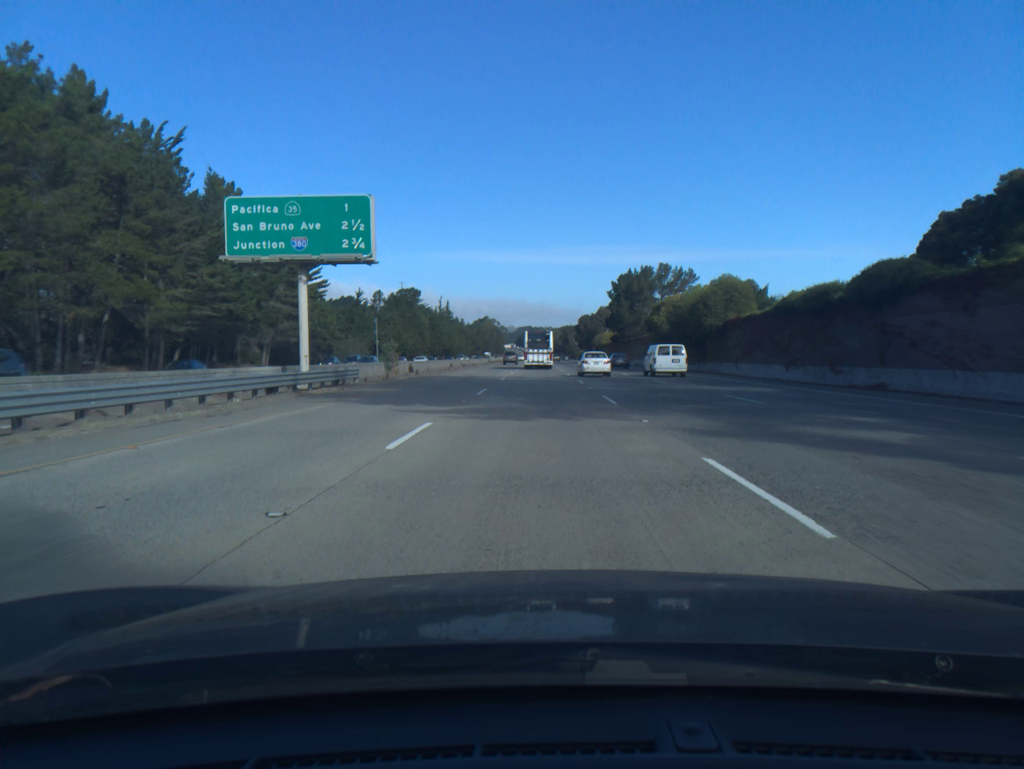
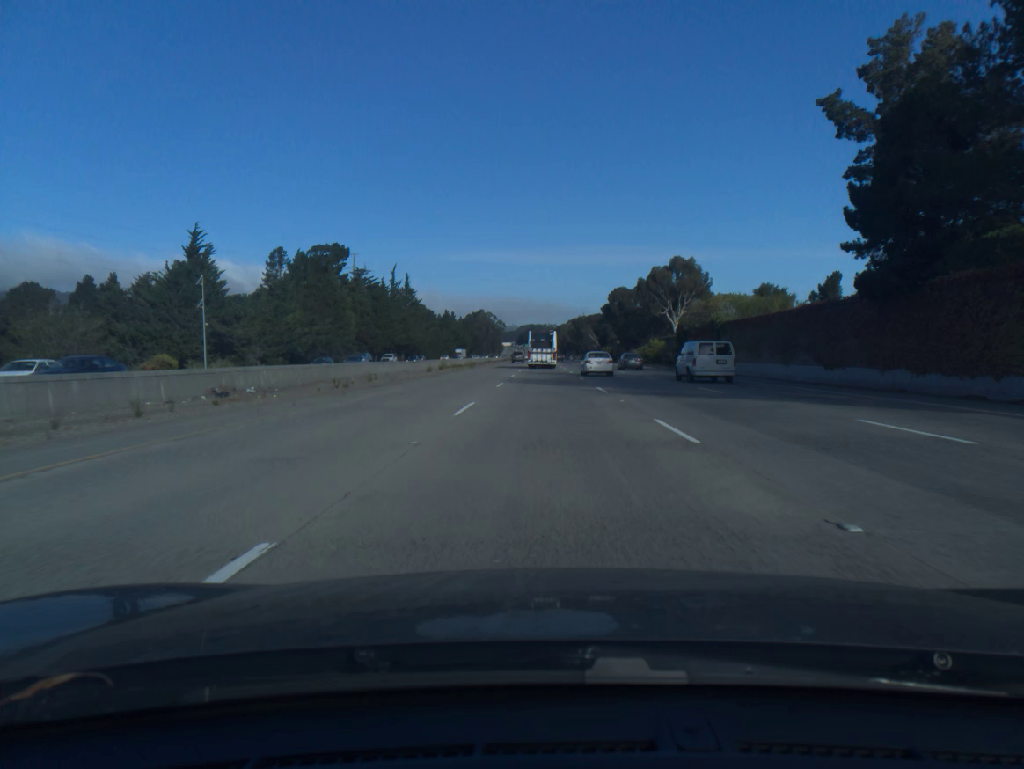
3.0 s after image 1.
(-0.5, +96.9) m; 0°
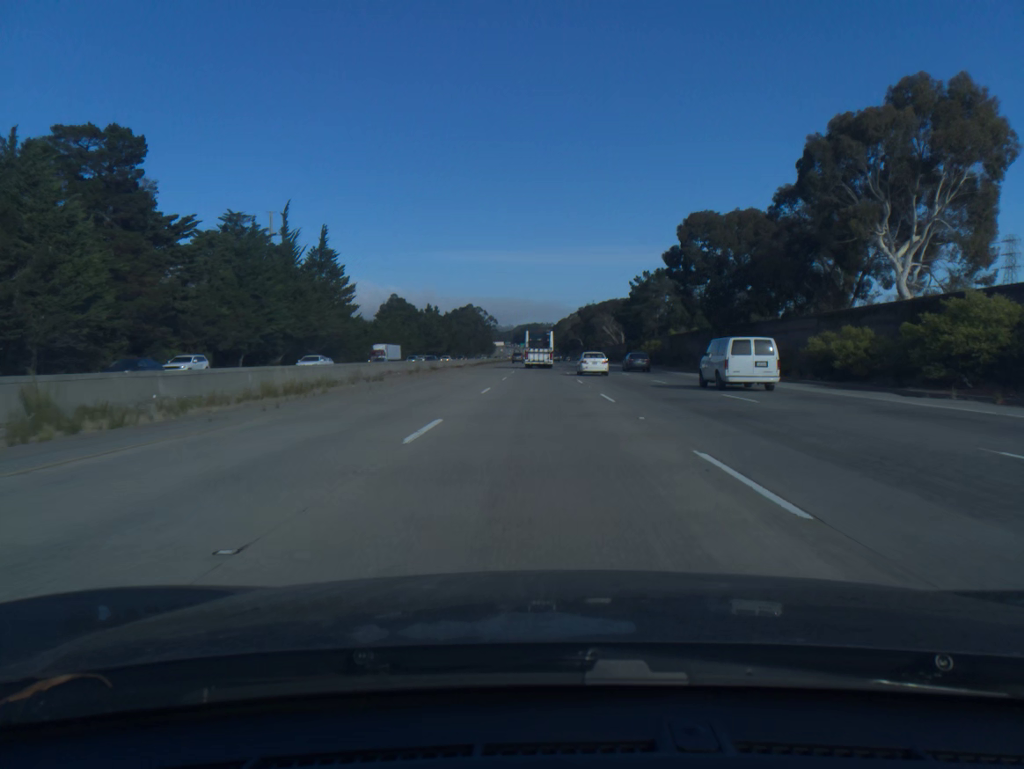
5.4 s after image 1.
(+0.2, +77.8) m; 0°
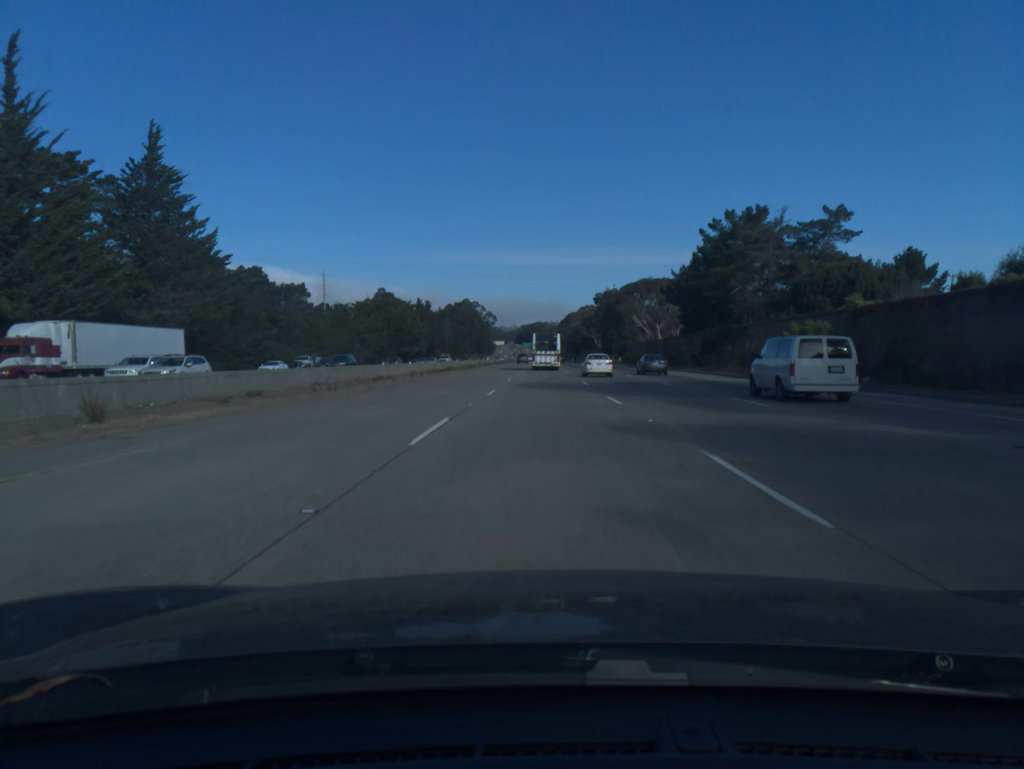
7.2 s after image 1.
(-0.2, +58.5) m; 0°
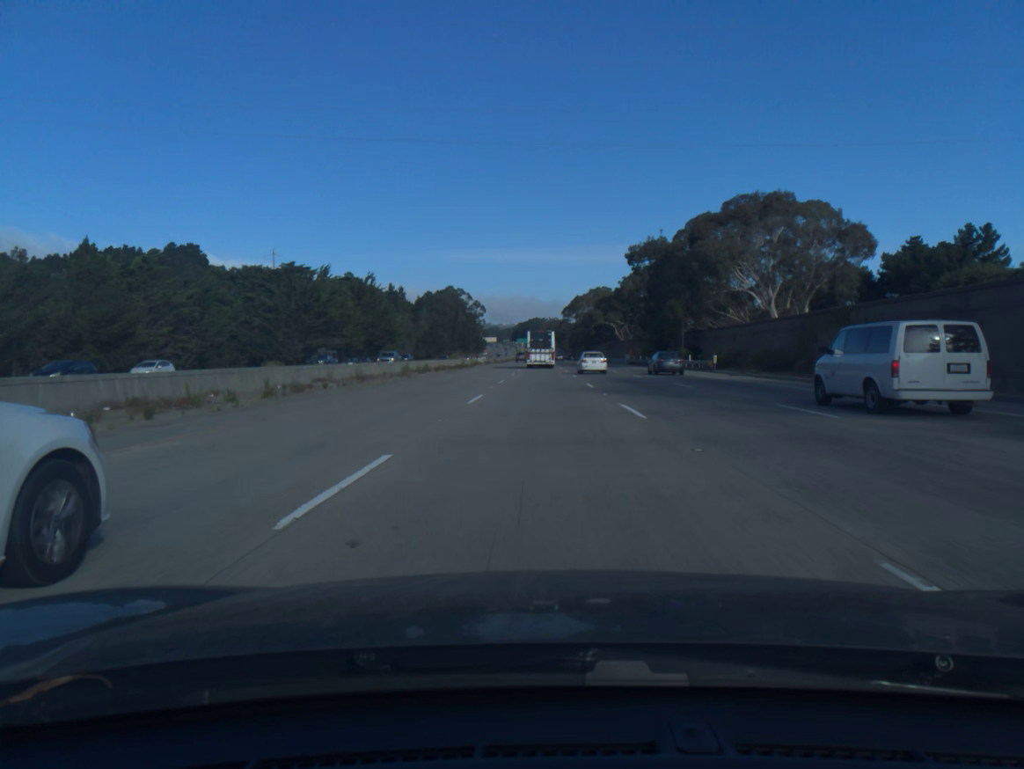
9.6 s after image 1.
(+0.4, +78.3) m; 0°
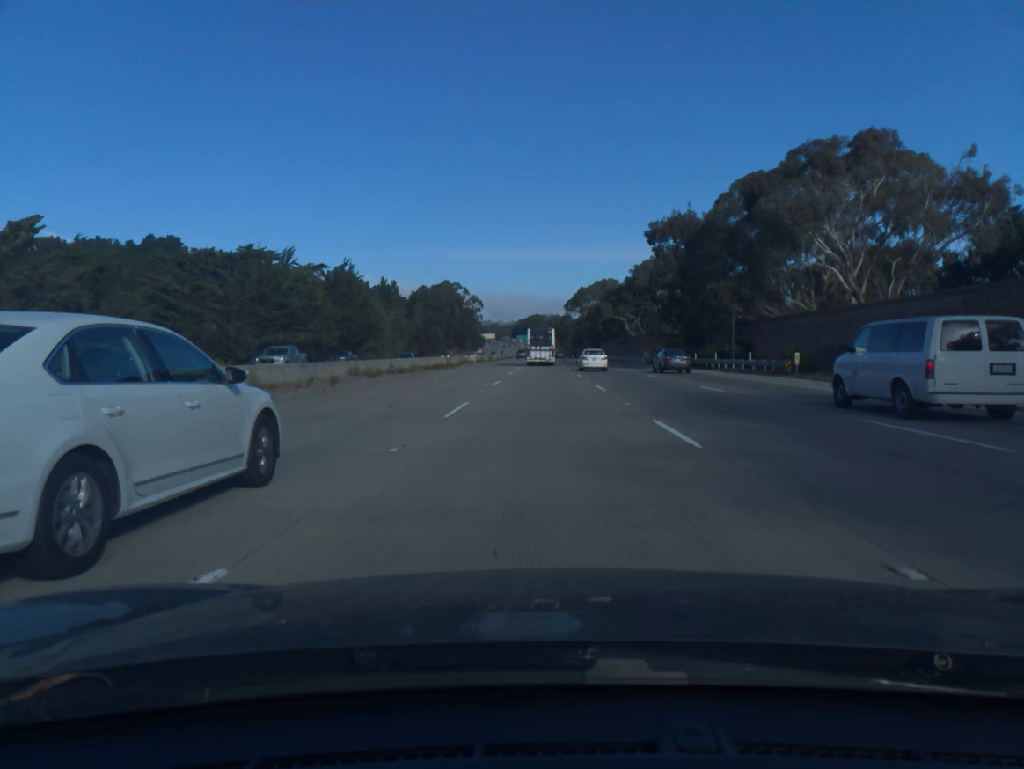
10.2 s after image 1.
(0.0, +19.6) m; 0°
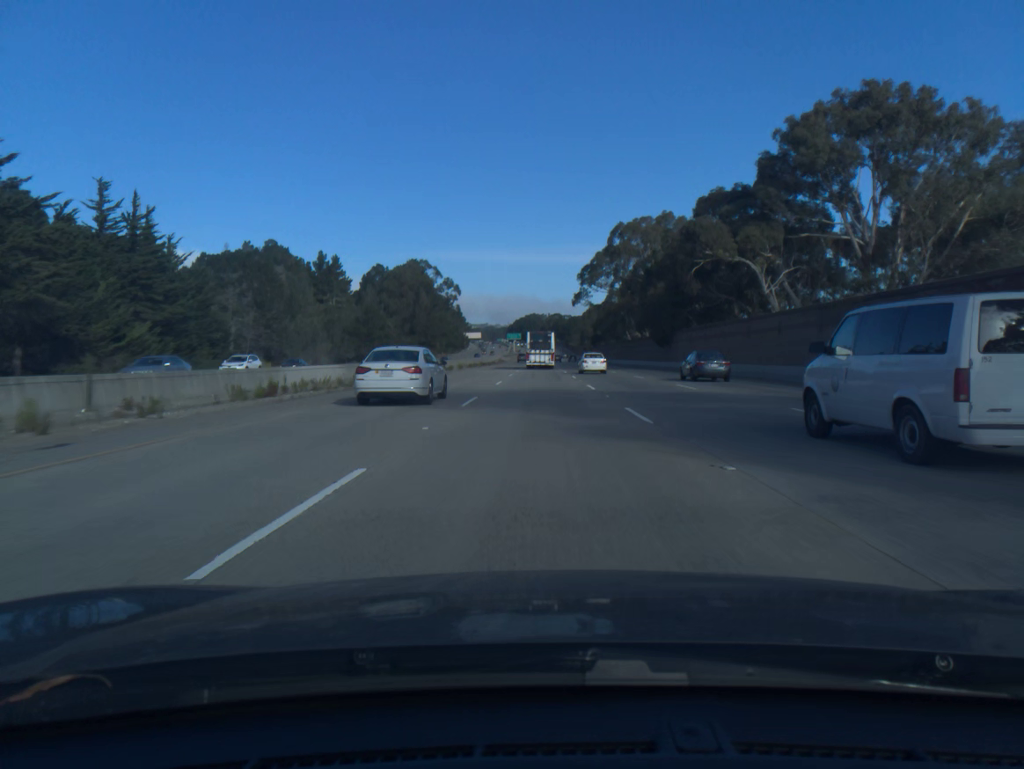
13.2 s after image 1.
(+0.3, +98.3) m; 0°
